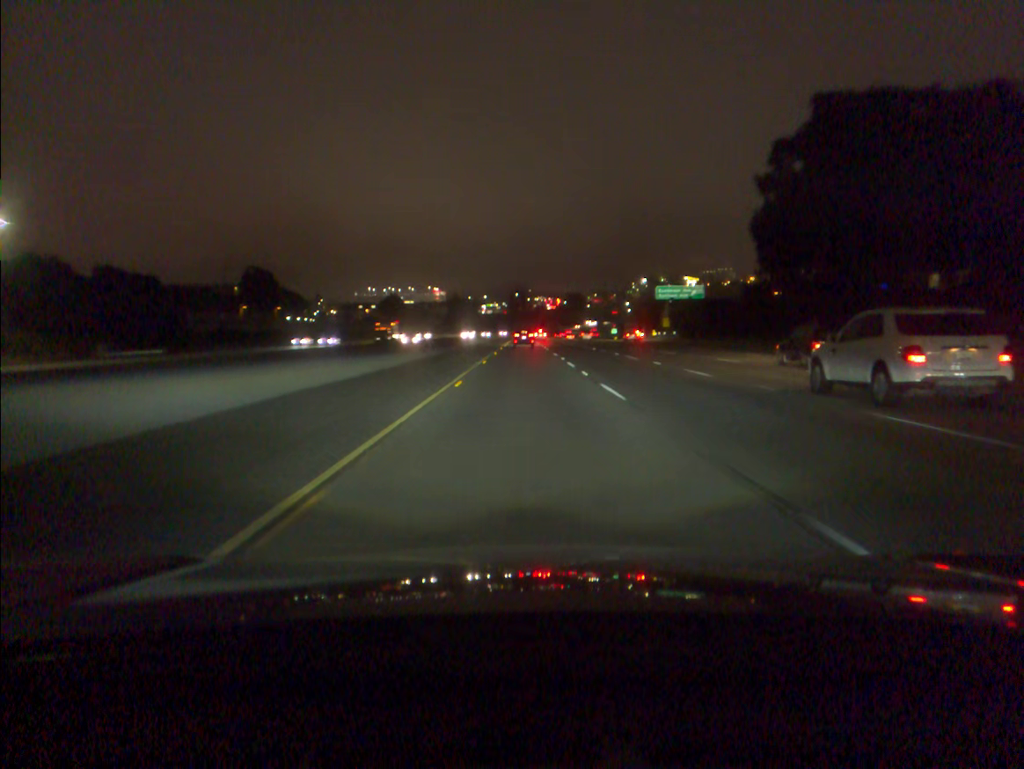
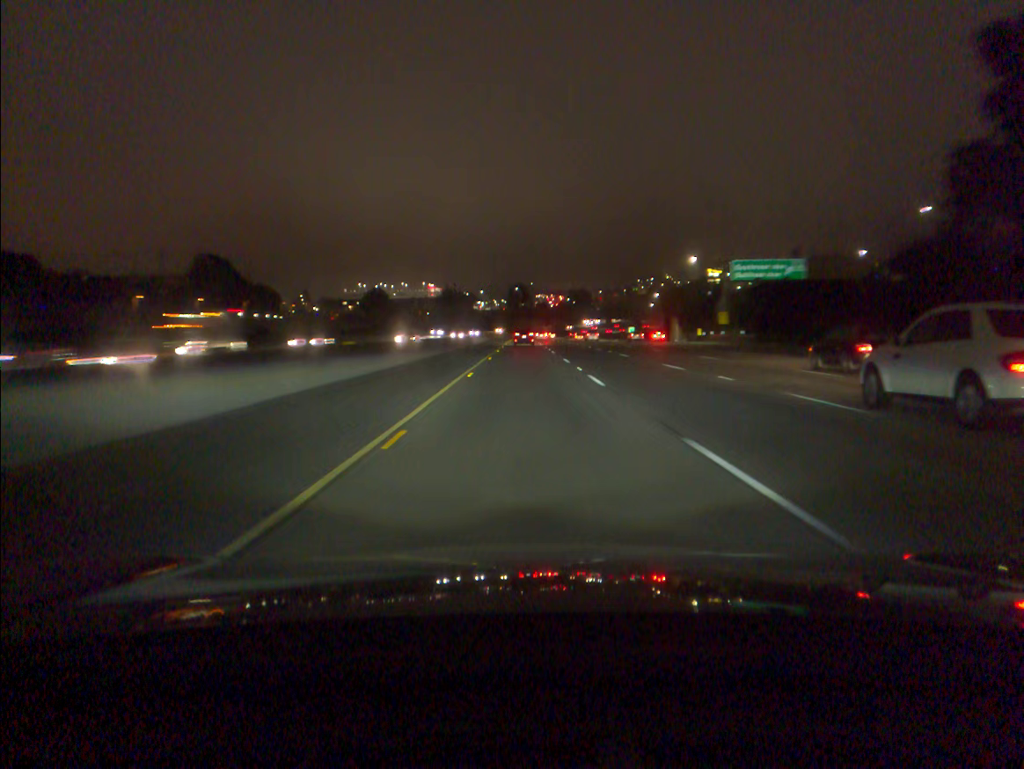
(0.0, +39.5) m; 0°
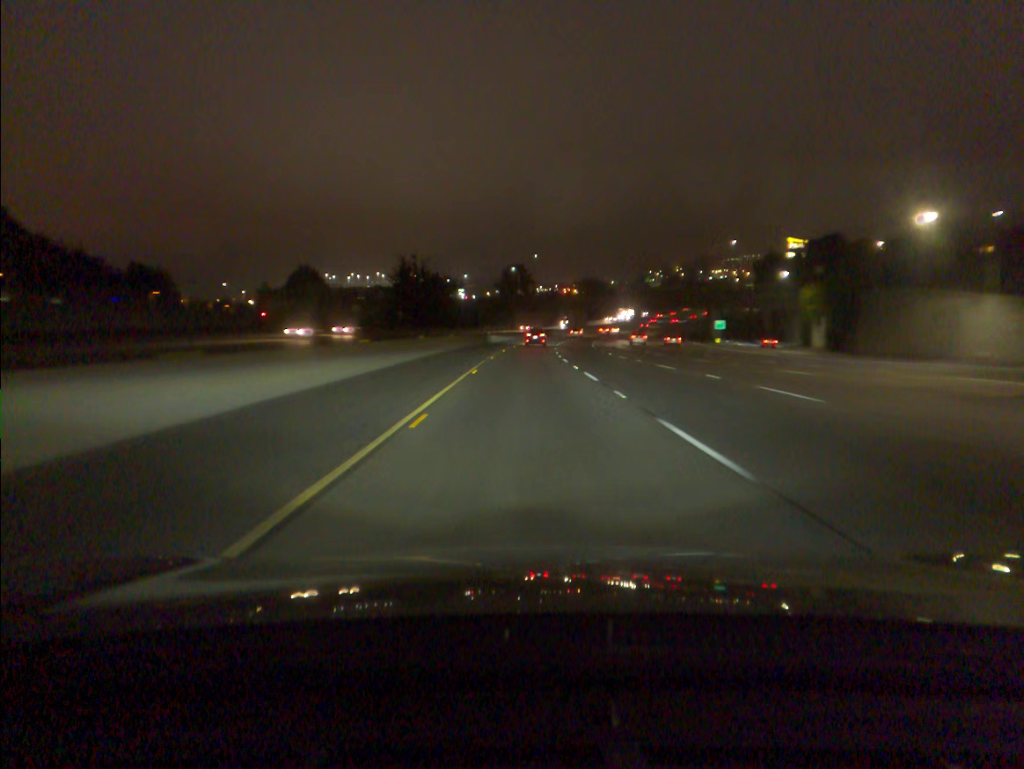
(0.0, +100.1) m; 0°
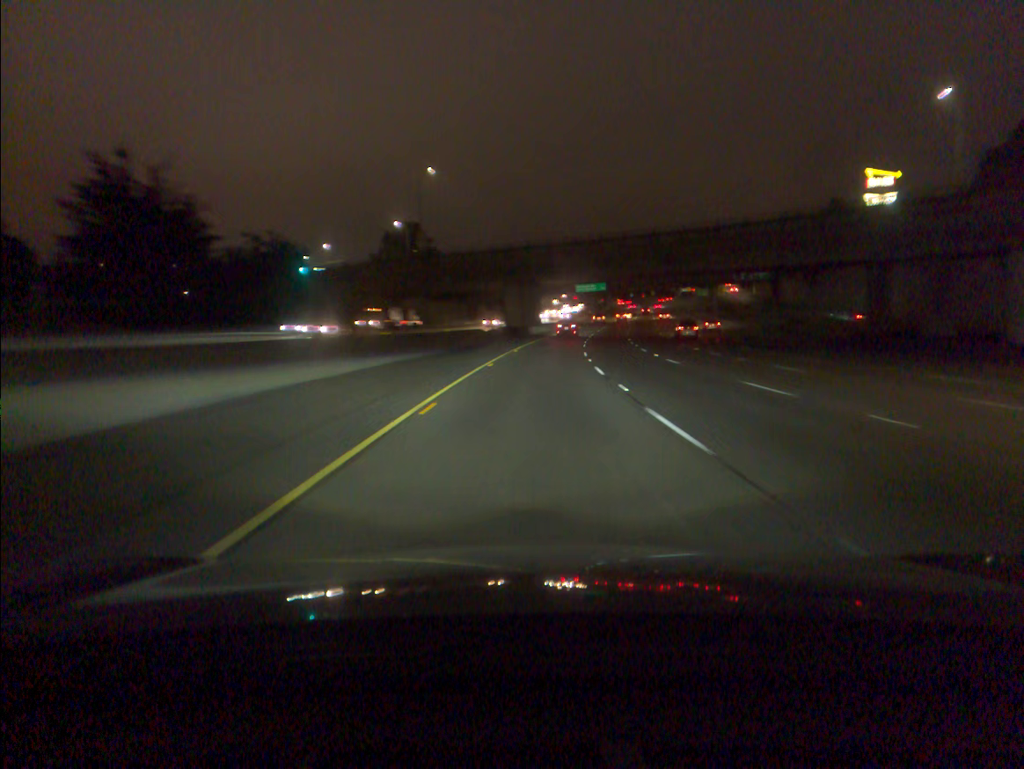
(+3.2, +101.1) m; +6°
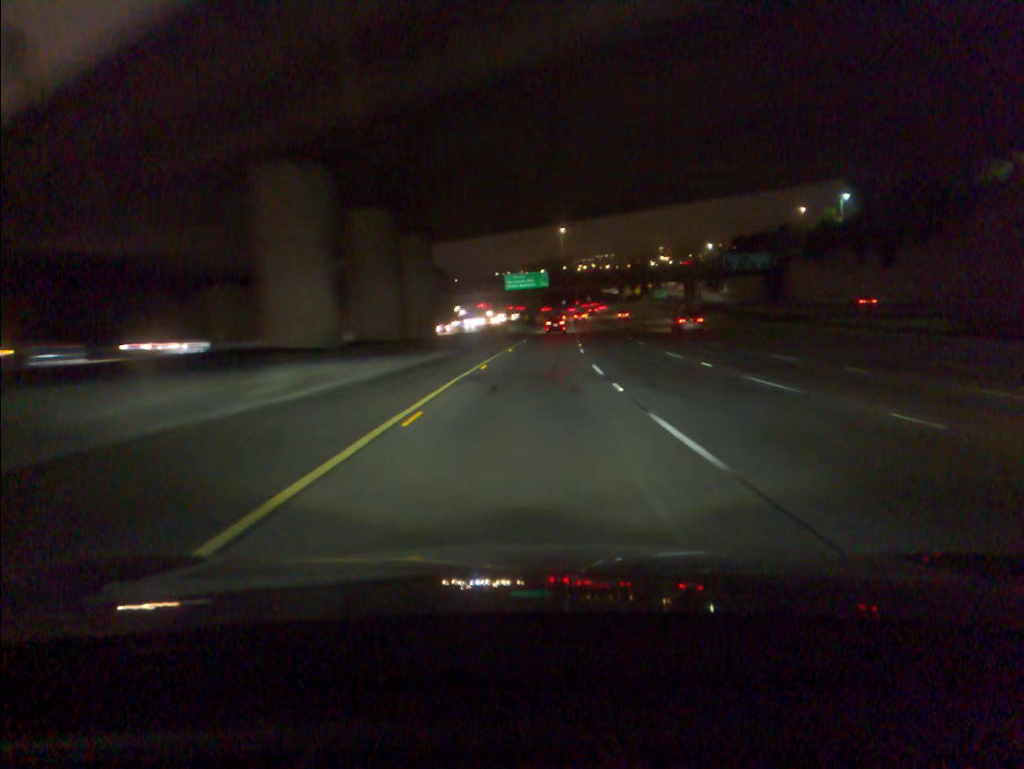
(+3.0, +59.6) m; +6°
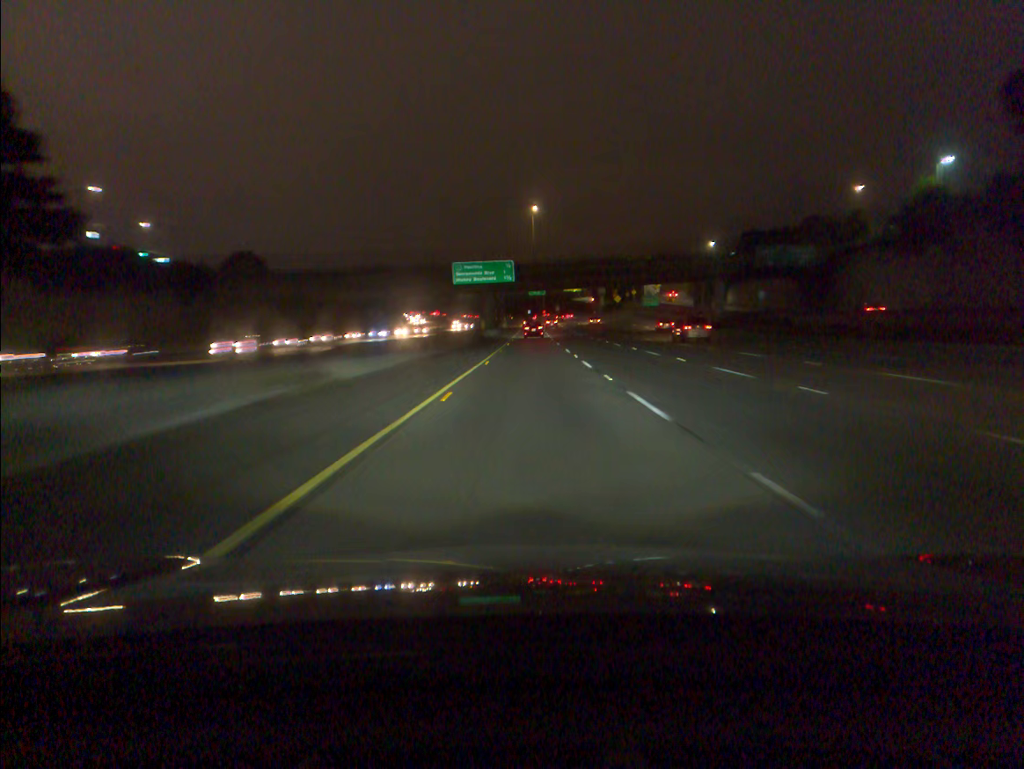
(+1.1, +39.6) m; +3°
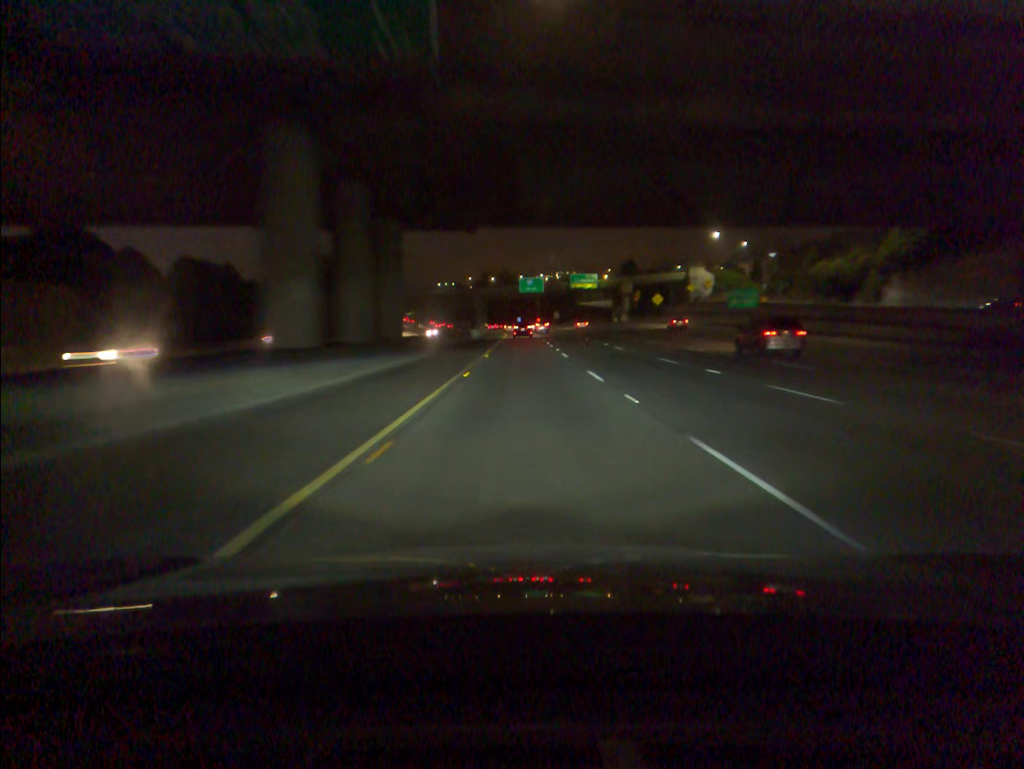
(+0.9, +79.5) m; +1°
